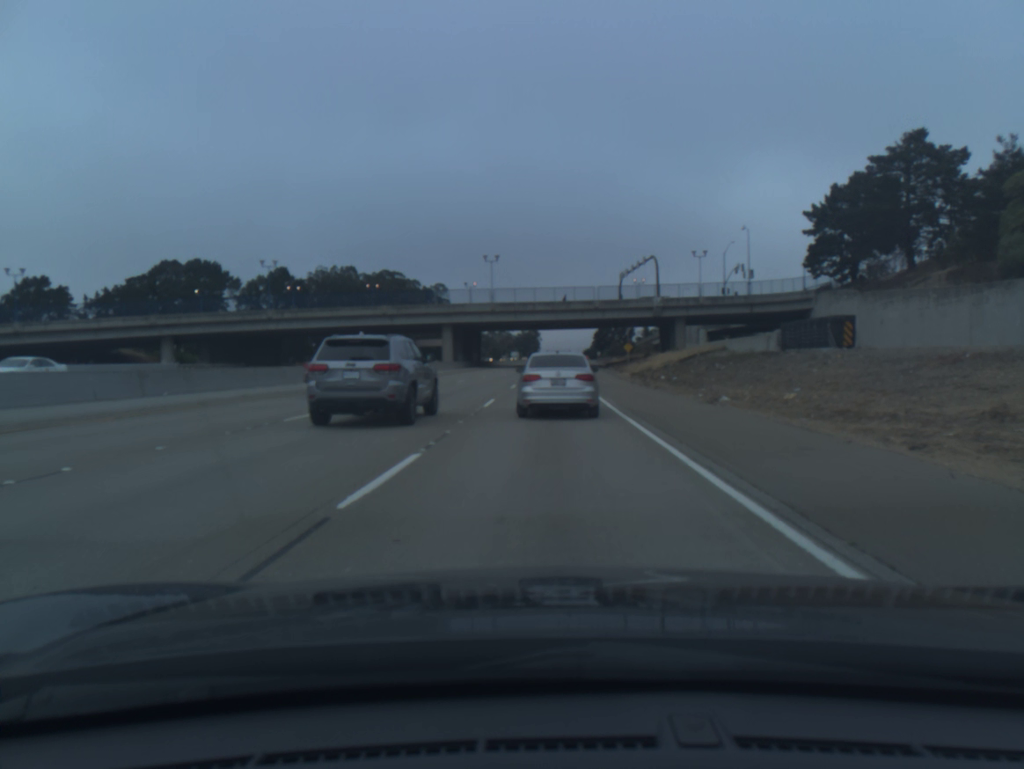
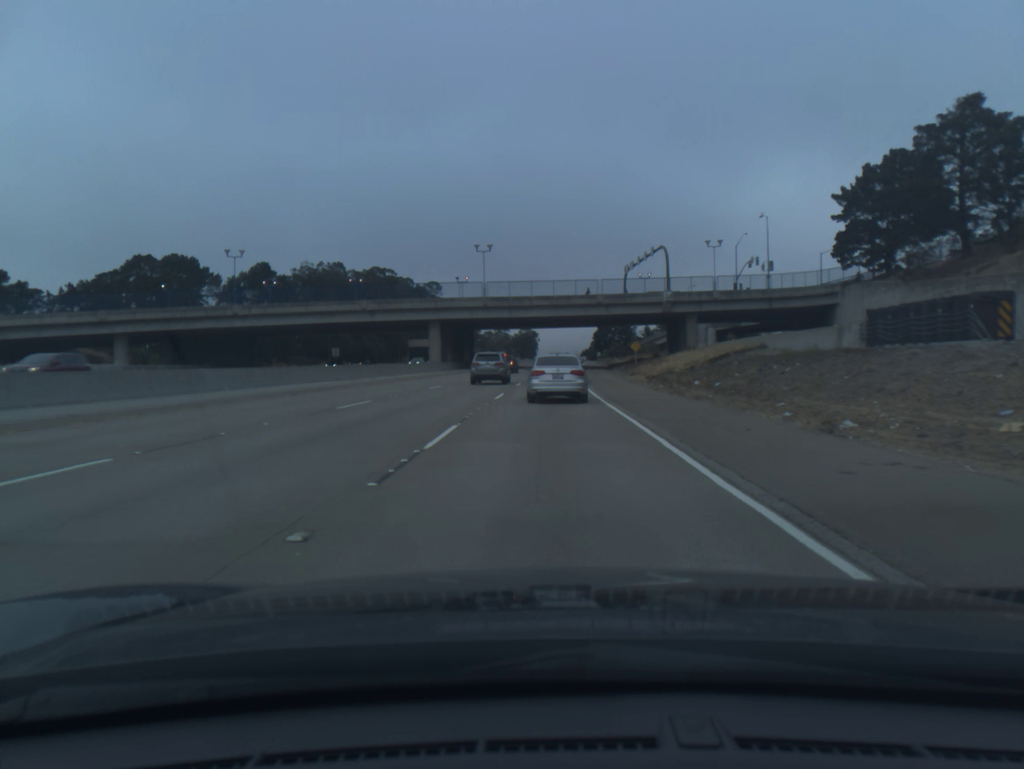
(0.0, +9.9) m; 0°
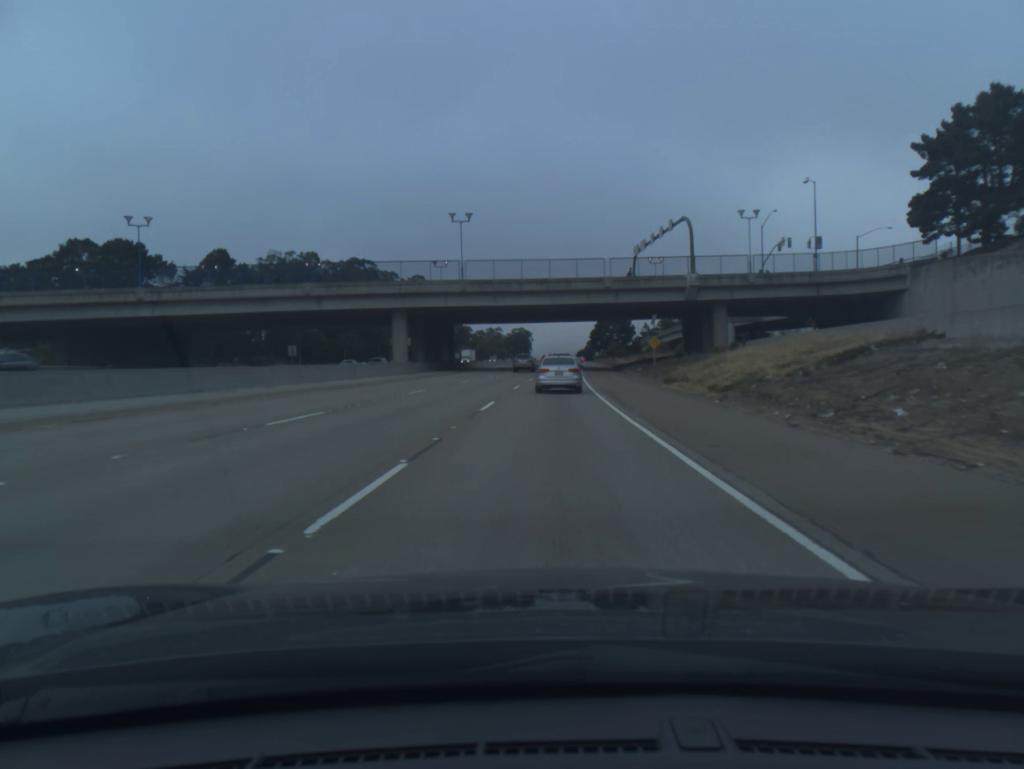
(+0.1, +19.8) m; +1°
